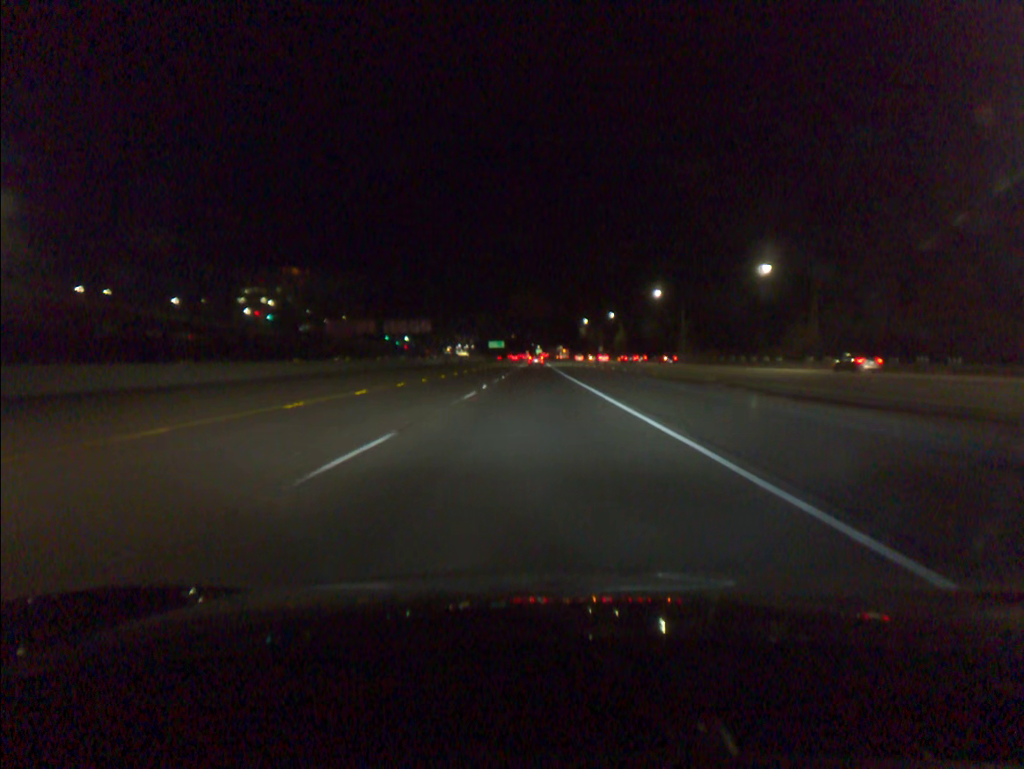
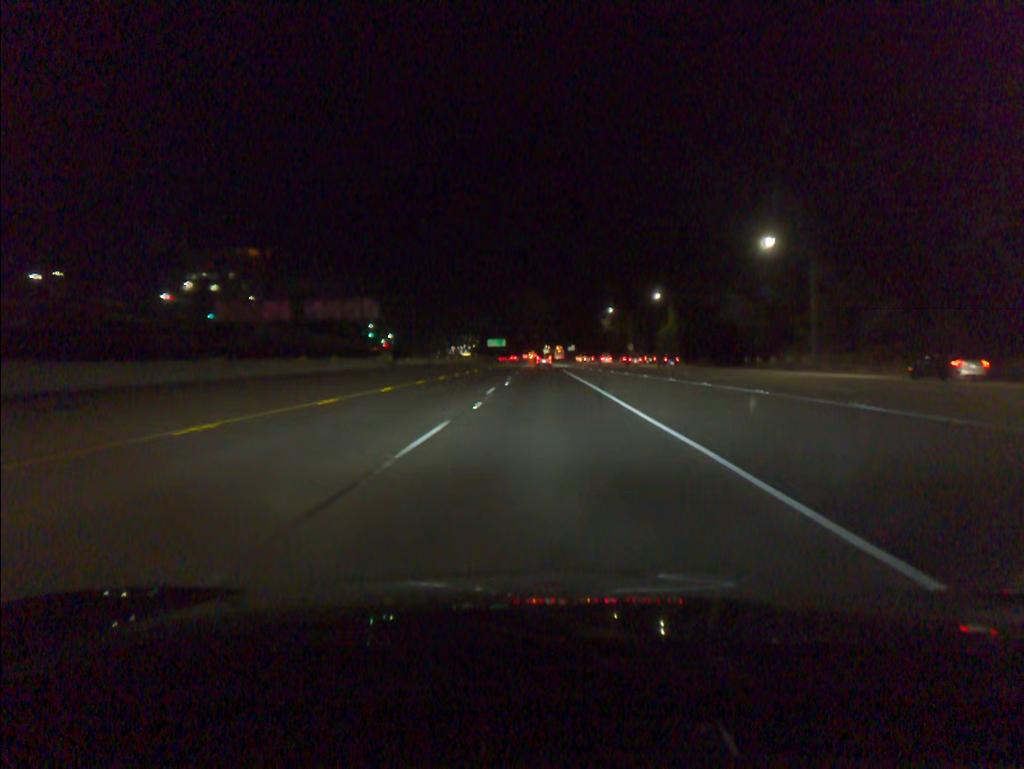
(-0.6, +57.6) m; -1°
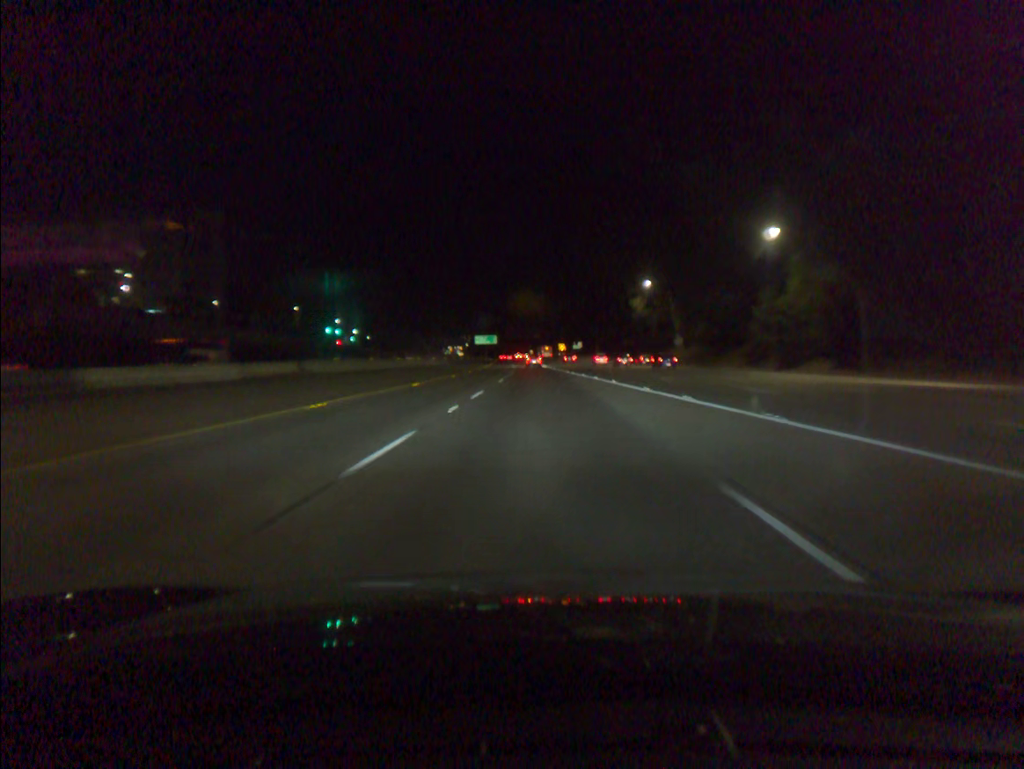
(+0.3, +60.7) m; 0°
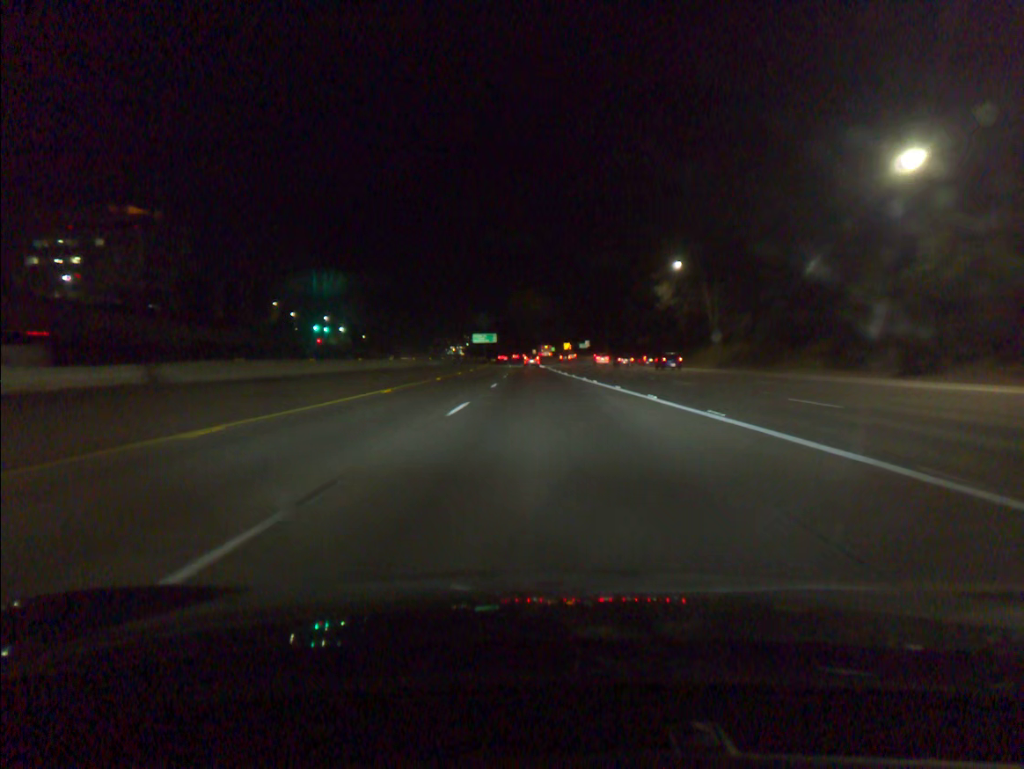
(-0.1, +21.3) m; 0°
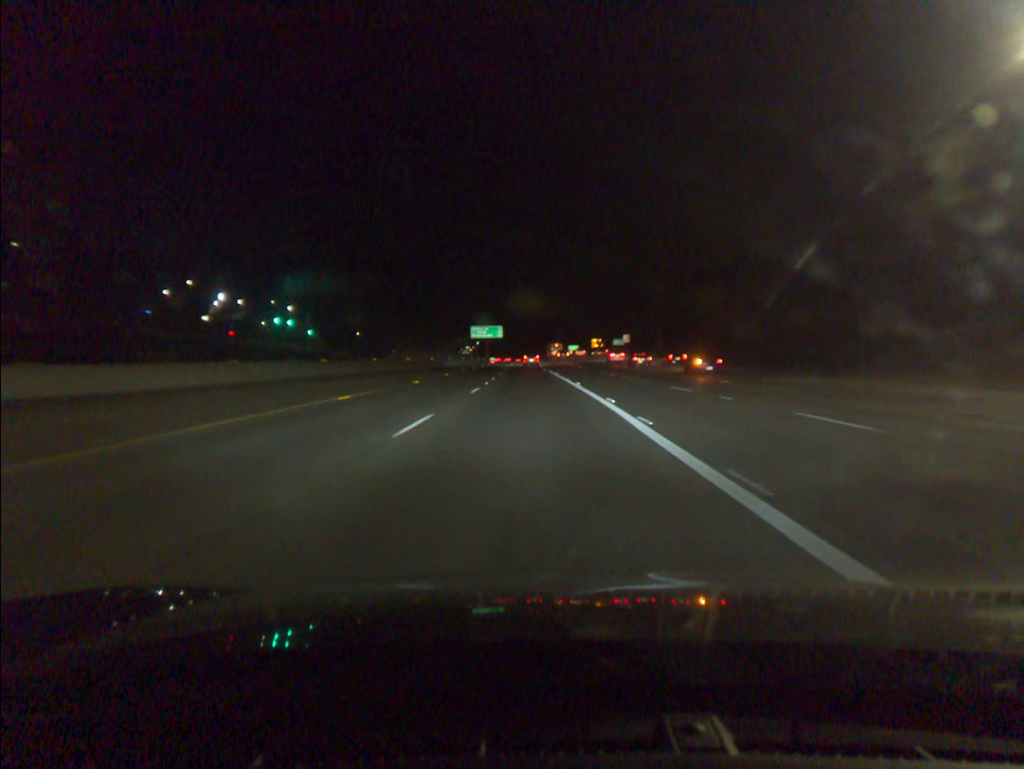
(-0.5, +62.5) m; -1°
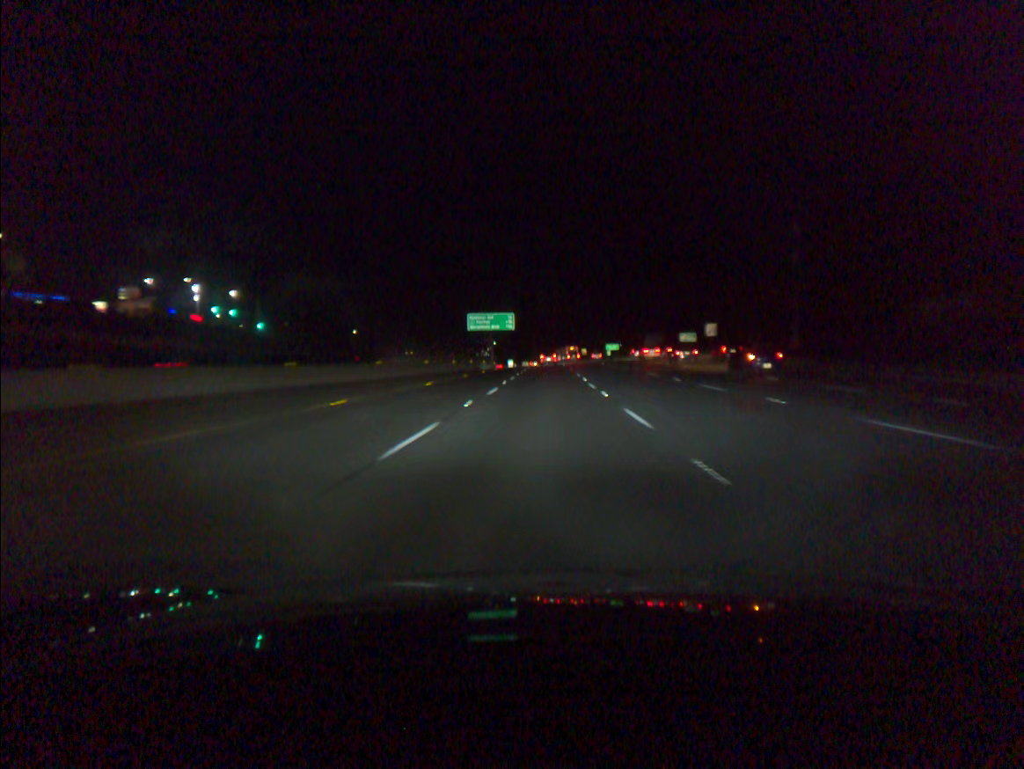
(-1.1, +61.0) m; -2°
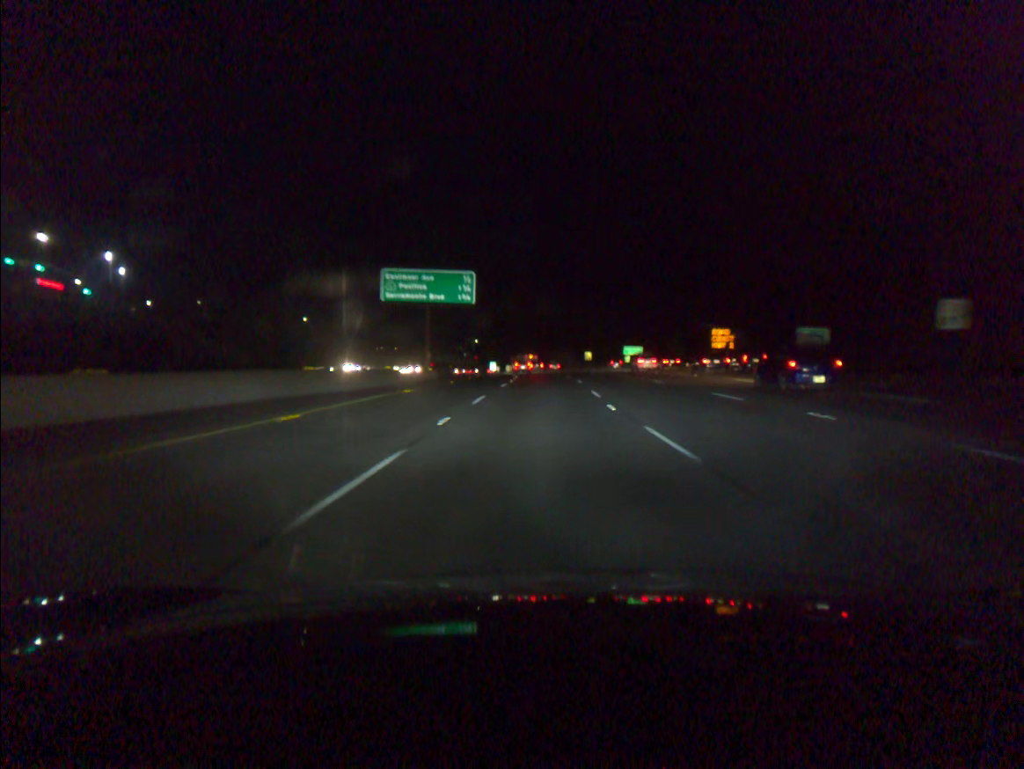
(+0.4, +62.4) m; +1°
